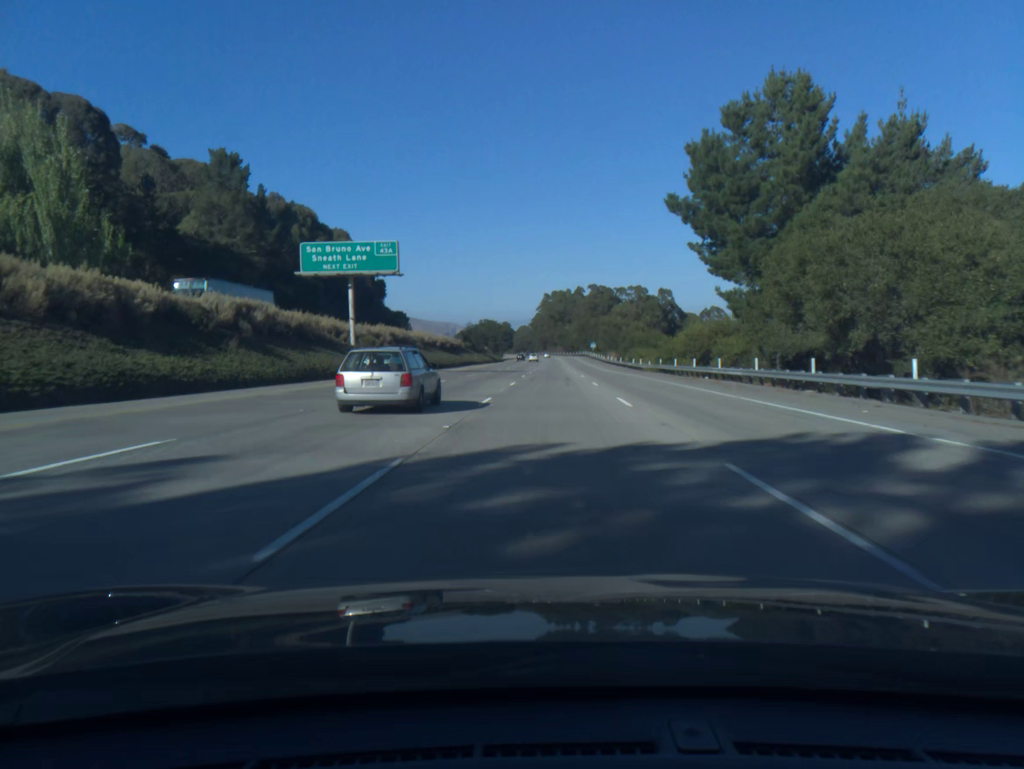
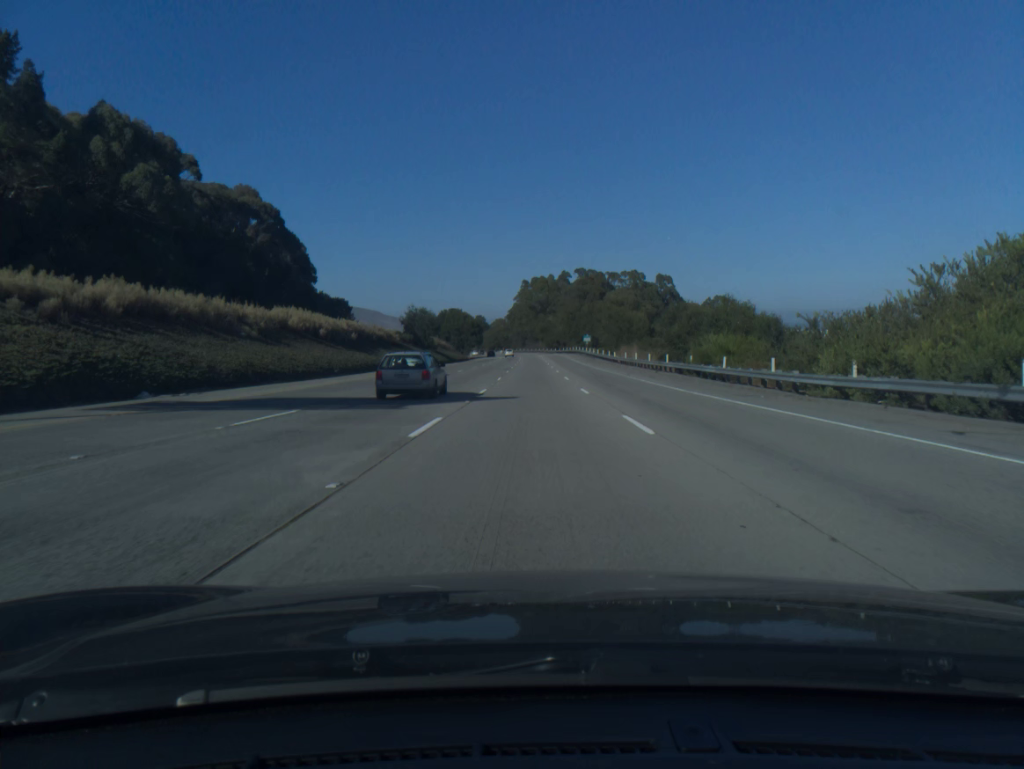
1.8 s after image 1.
(+1.0, +51.0) m; +2°
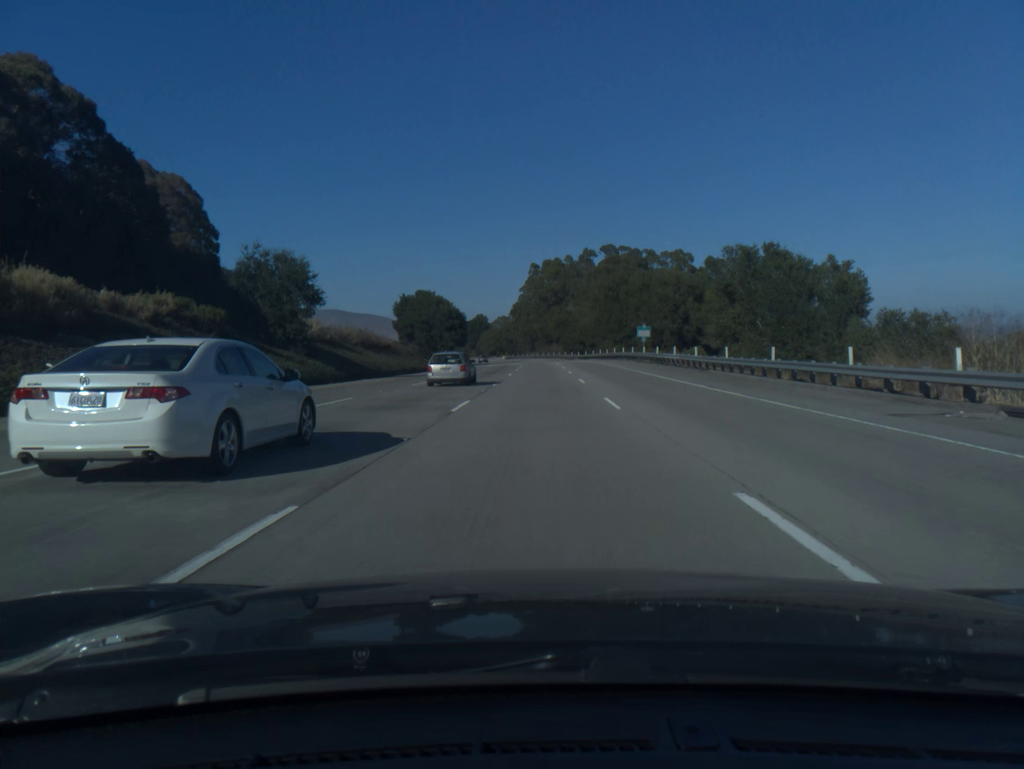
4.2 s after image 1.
(-0.4, +68.0) m; -1°
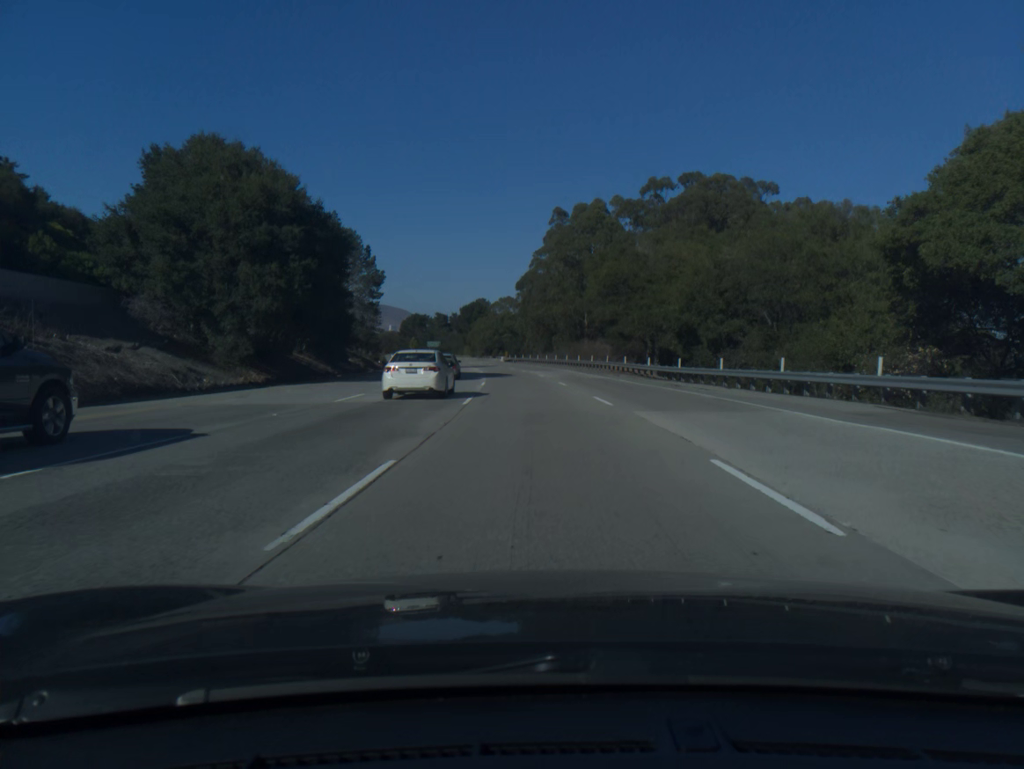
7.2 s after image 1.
(-0.5, +84.9) m; -1°
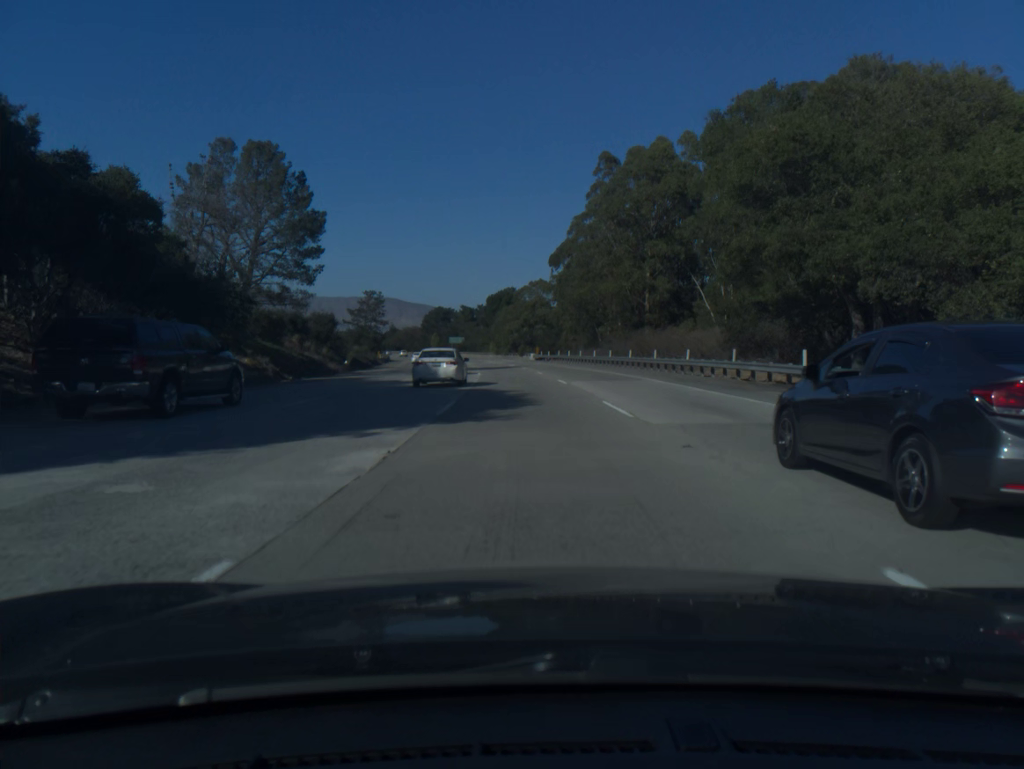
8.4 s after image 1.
(-0.7, +34.0) m; -3°
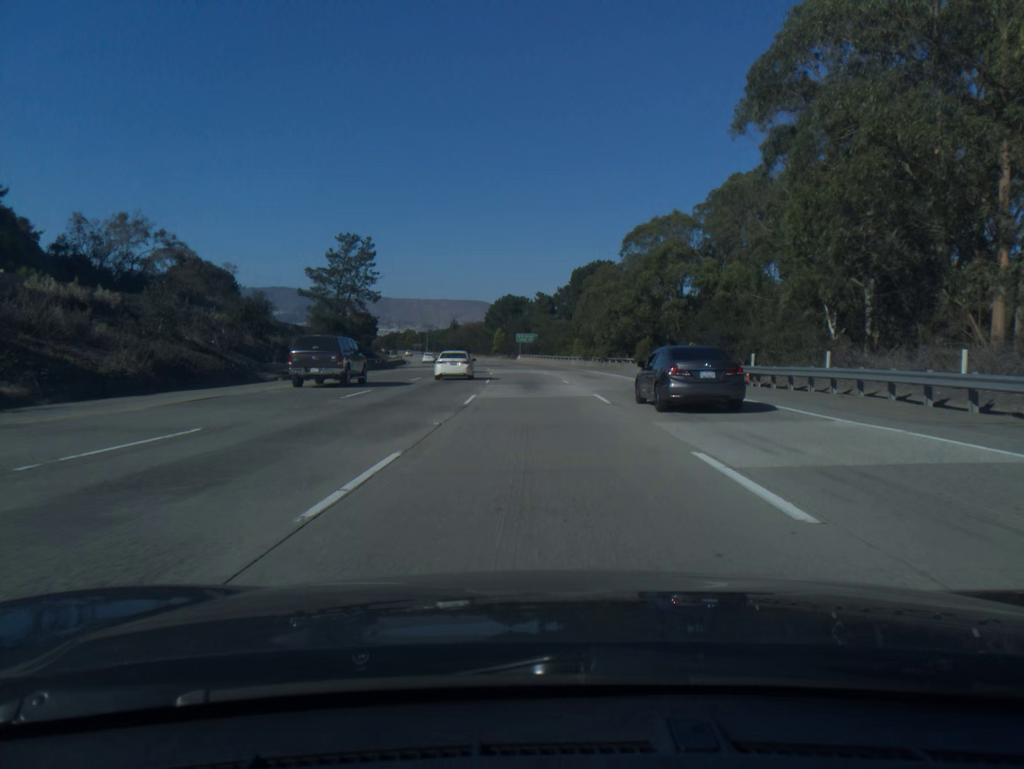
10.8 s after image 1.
(-3.7, +67.9) m; -6°
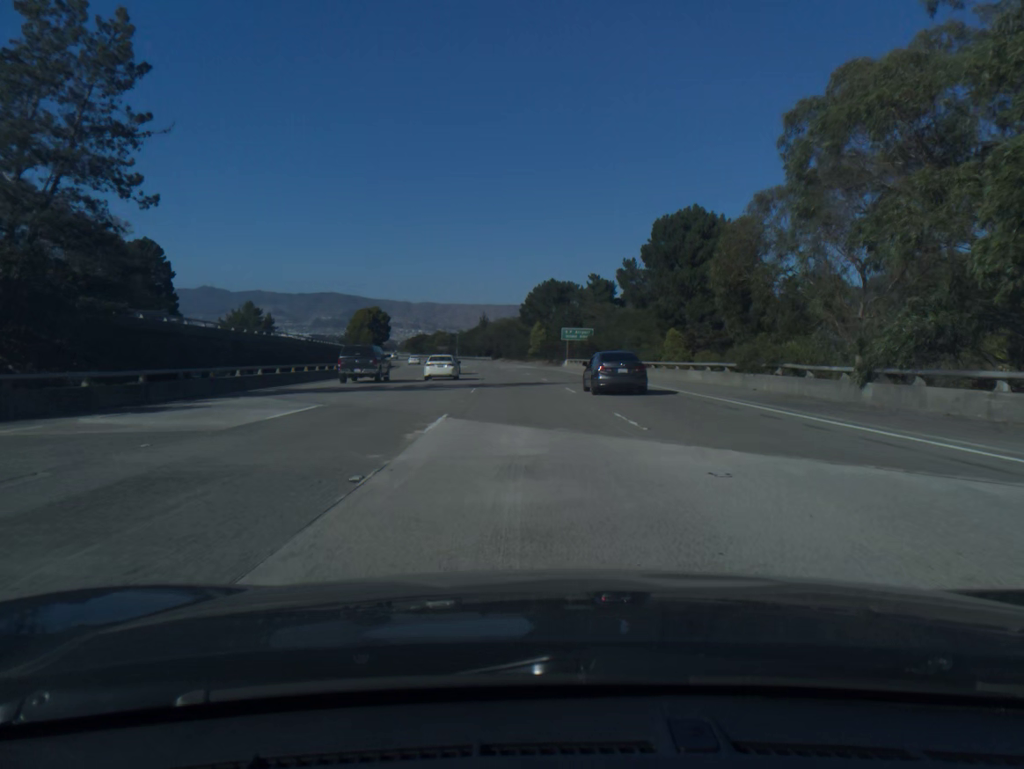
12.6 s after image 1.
(-1.4, +51.0) m; -3°
